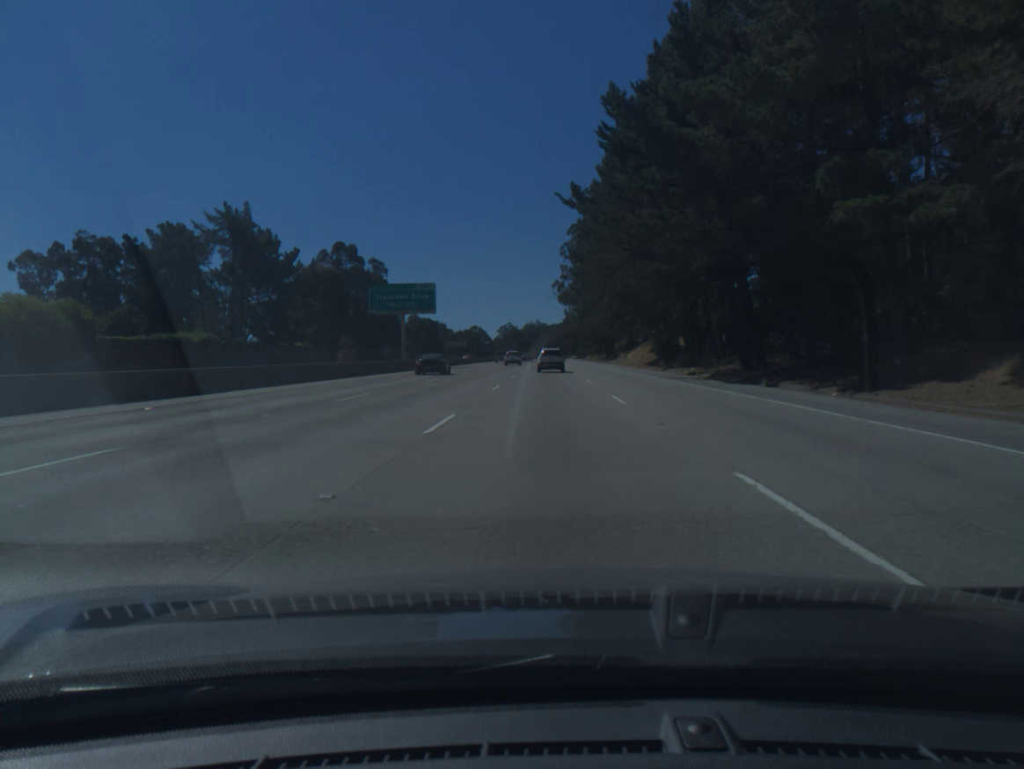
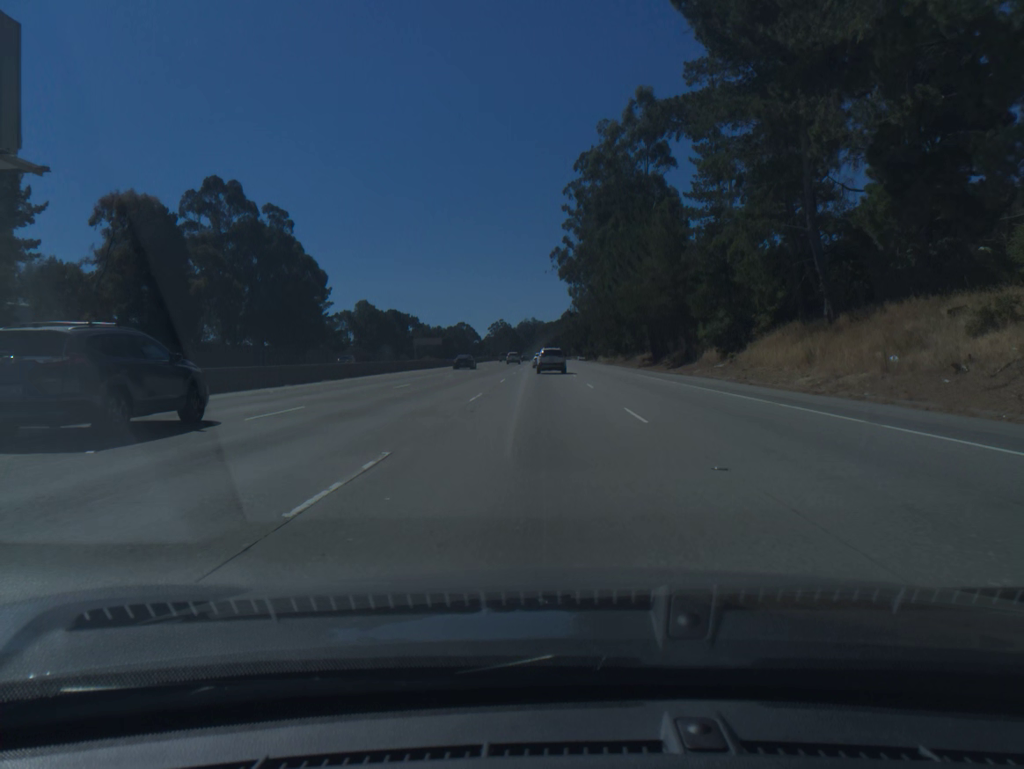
(+0.2, +64.3) m; 0°
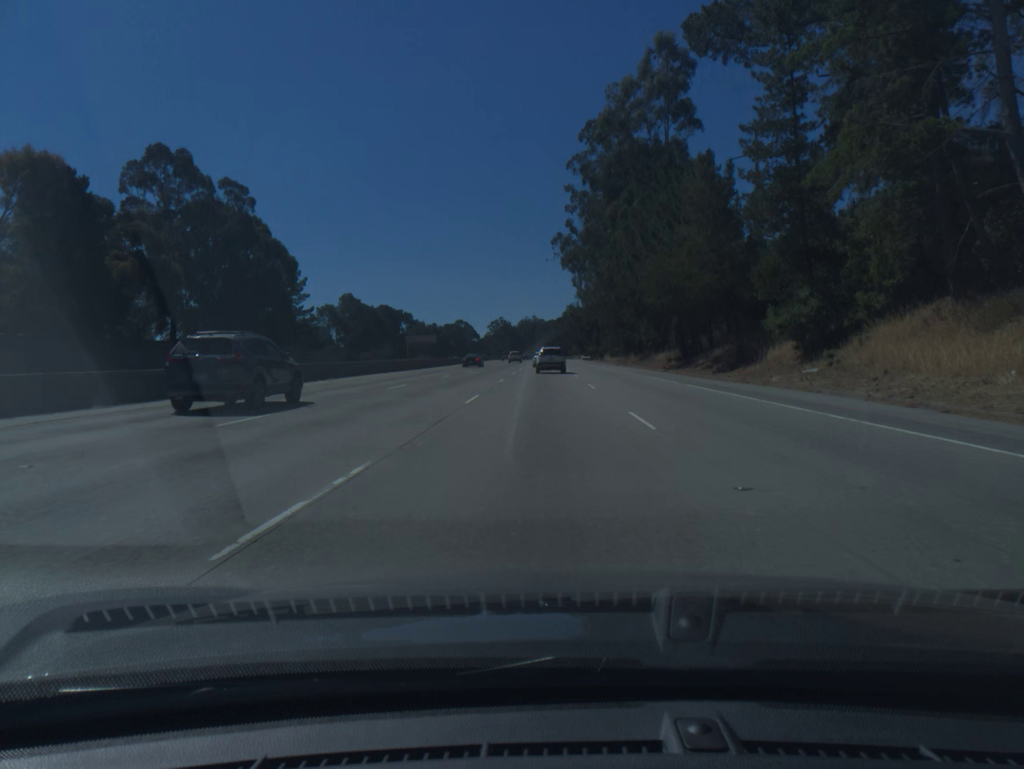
(0.0, +15.7) m; 0°
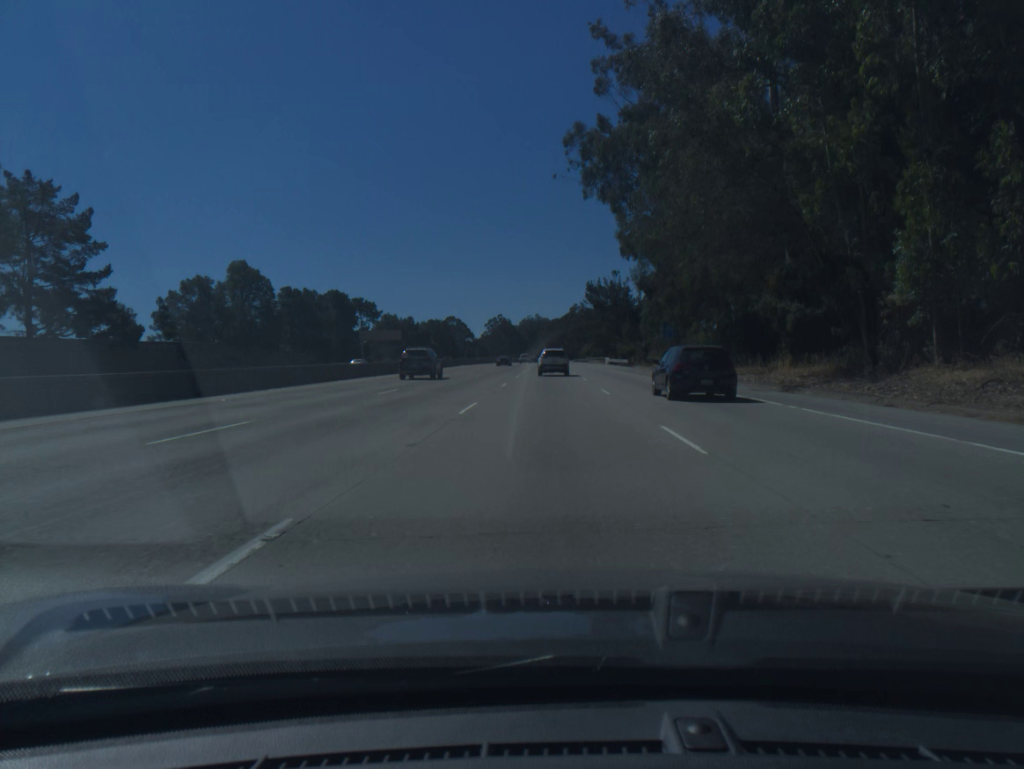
(-0.2, +61.6) m; 0°
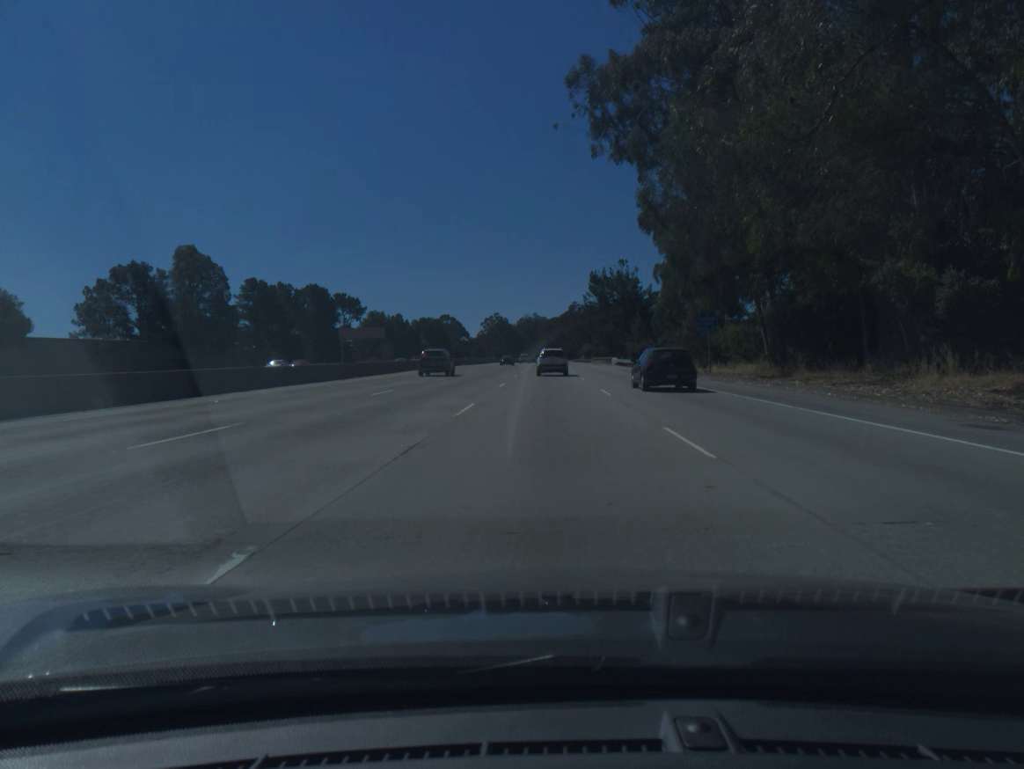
(0.0, +15.1) m; 0°
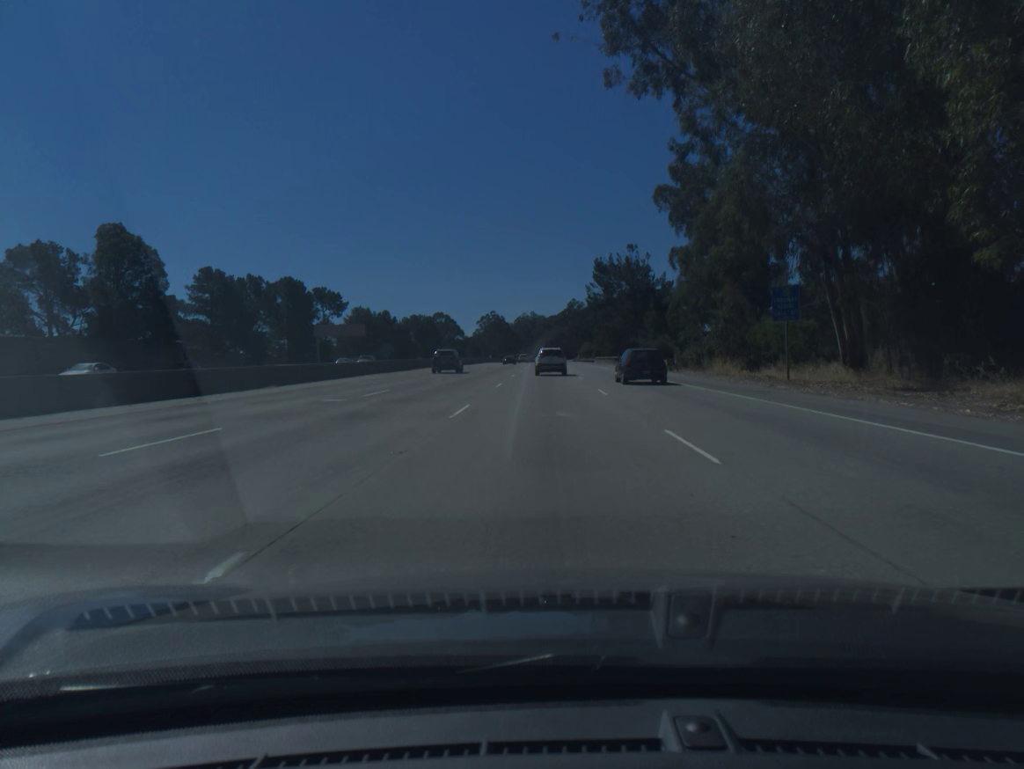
(0.0, +15.0) m; 0°
